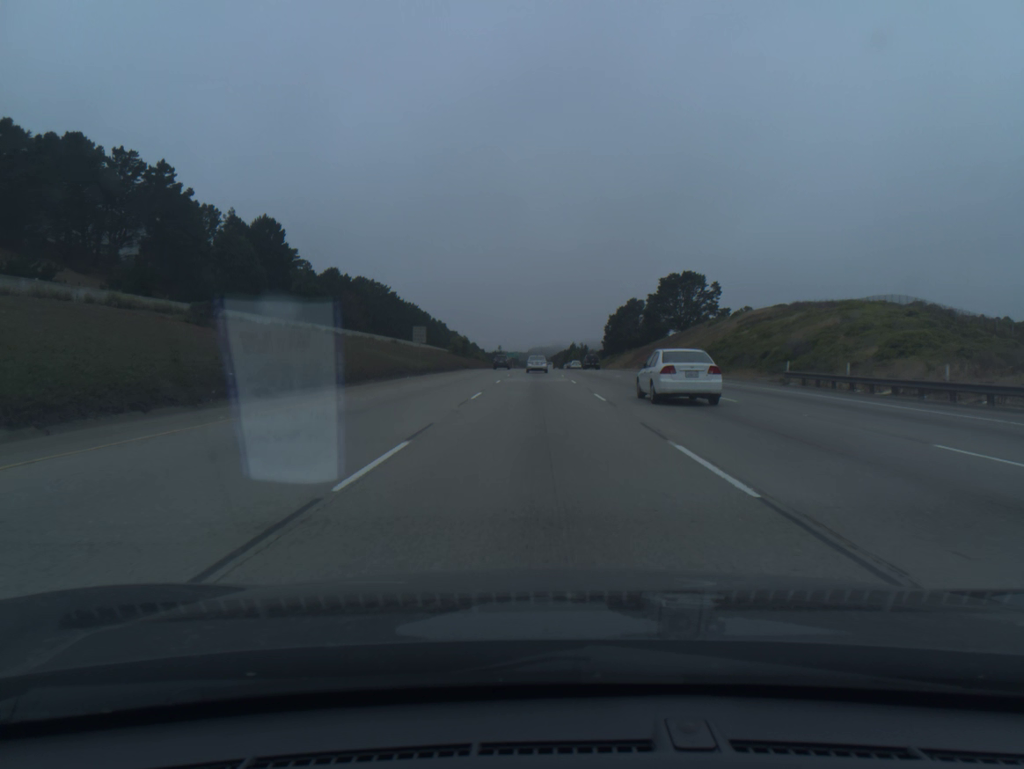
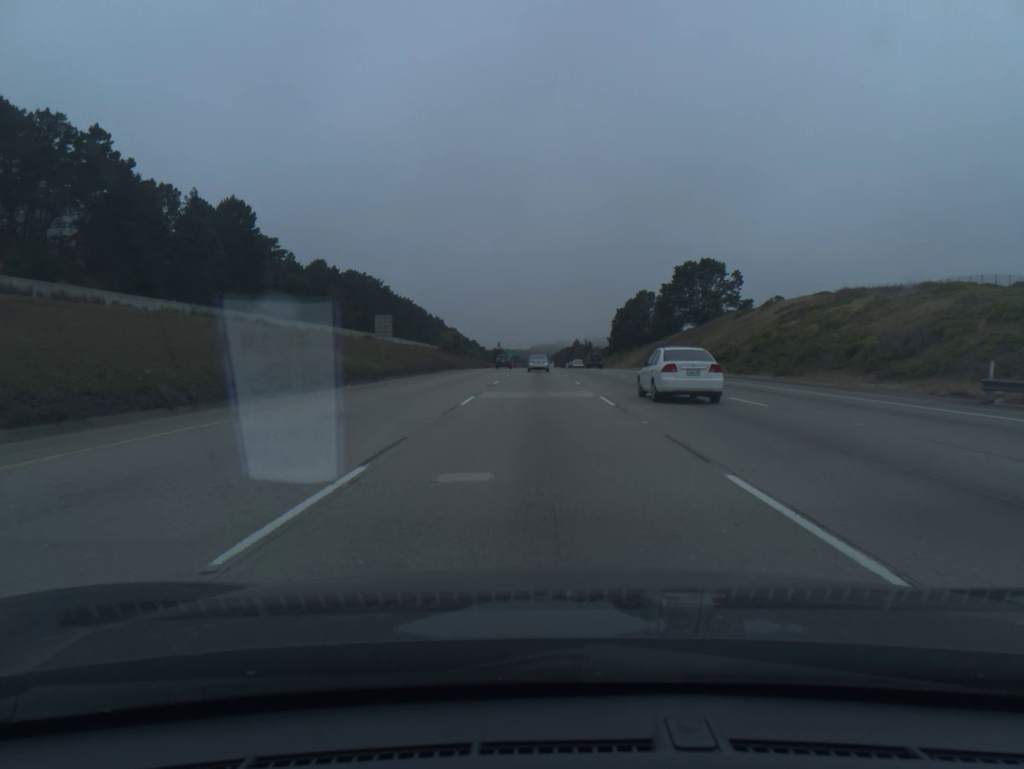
(0.0, +17.4) m; 0°
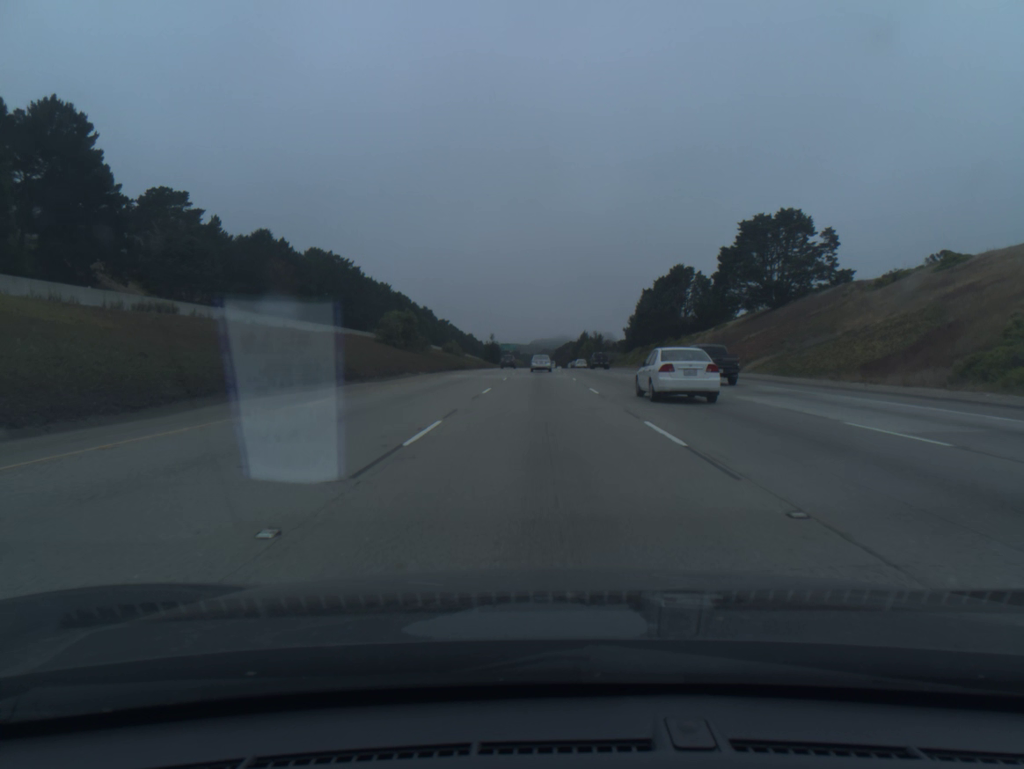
(-0.1, +52.3) m; 0°
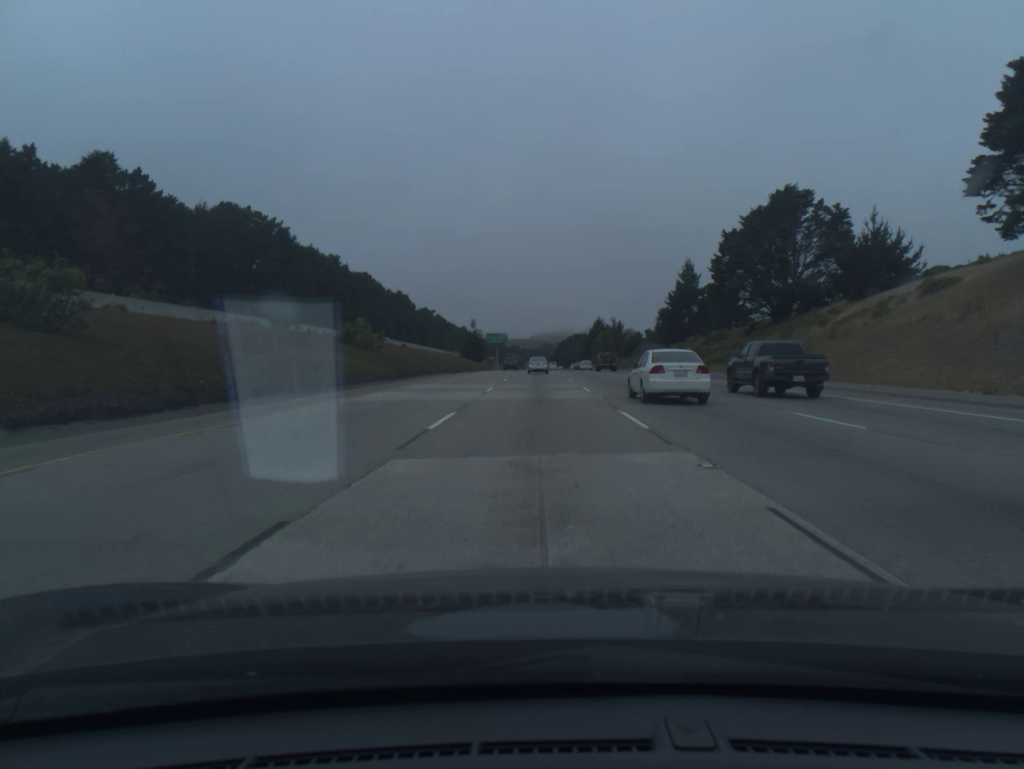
(+0.1, +70.3) m; 0°
